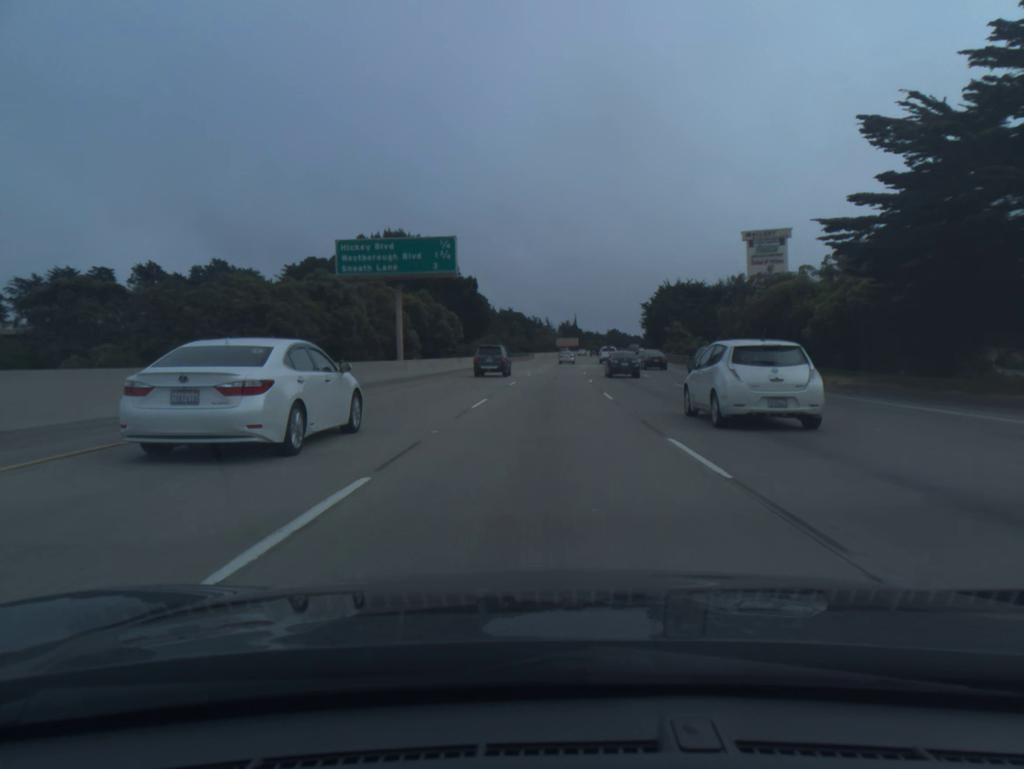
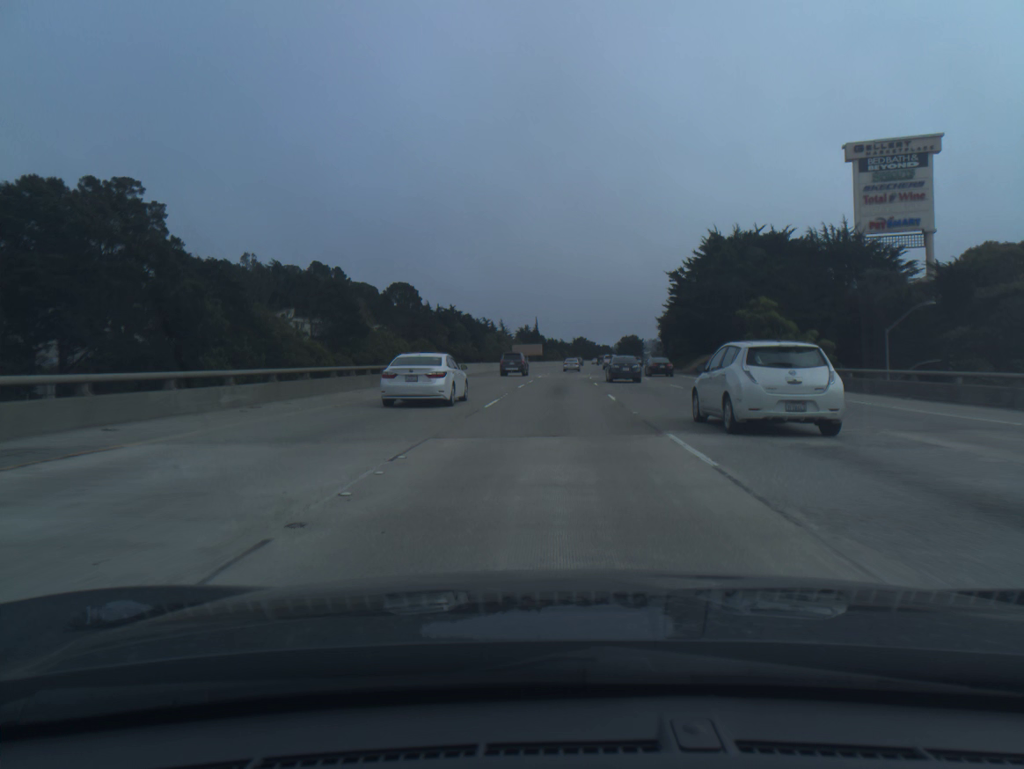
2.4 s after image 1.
(+1.9, +72.0) m; +3°
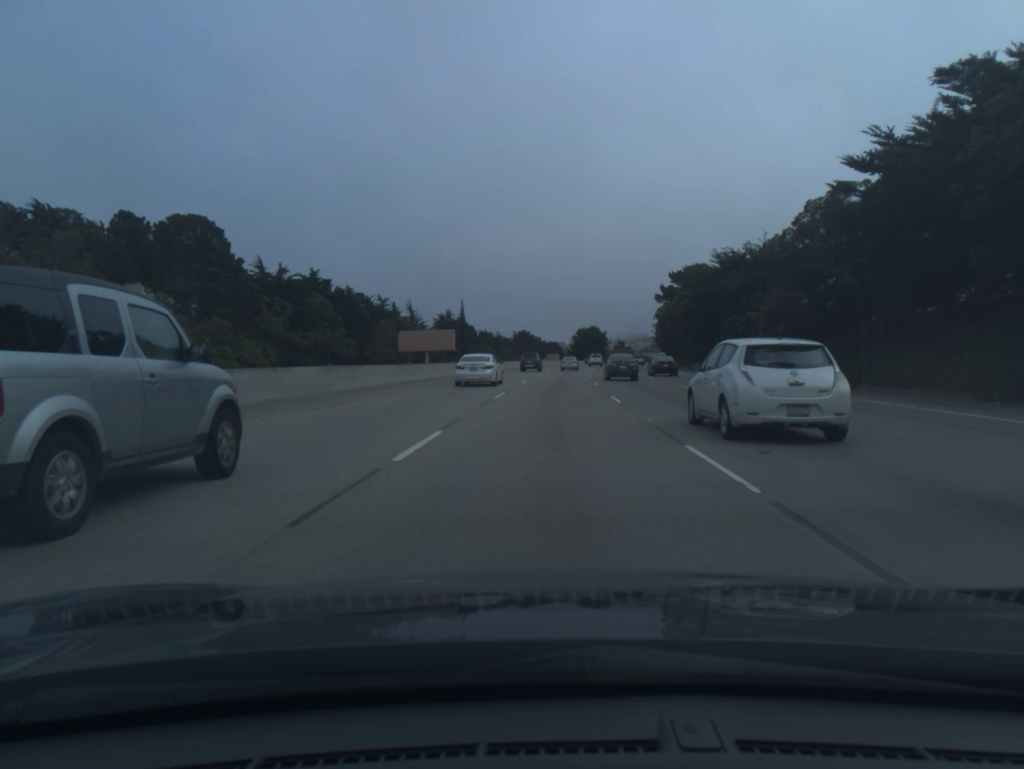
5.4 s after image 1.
(+3.7, +89.9) m; +4°
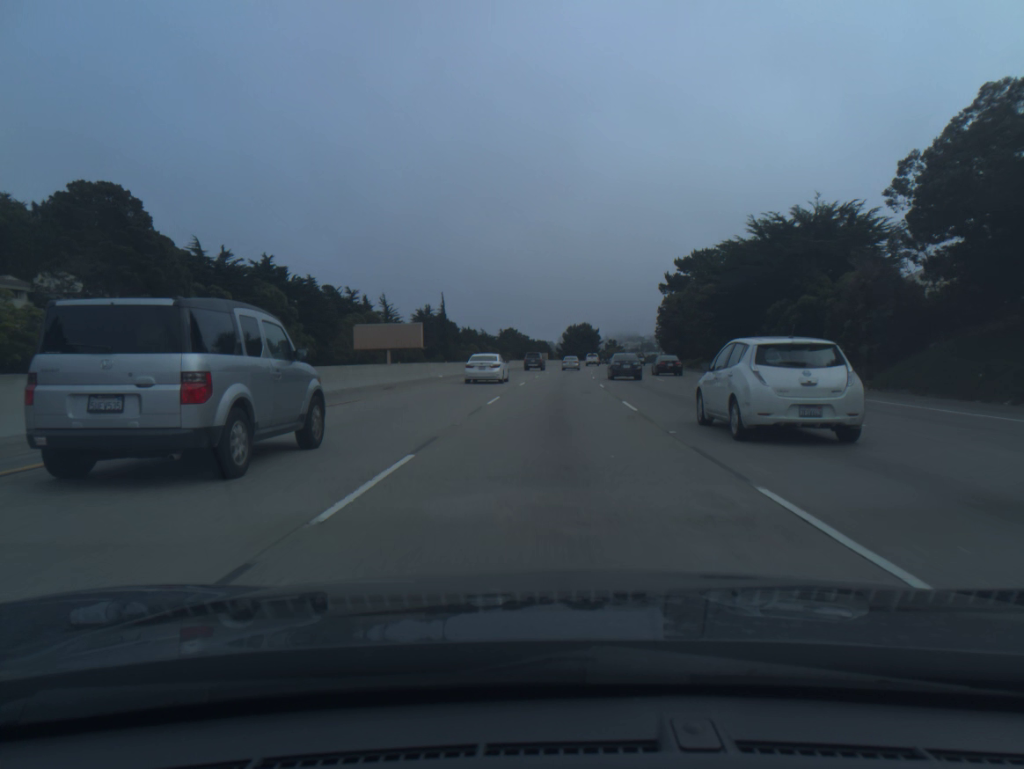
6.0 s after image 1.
(+0.1, +18.1) m; +1°
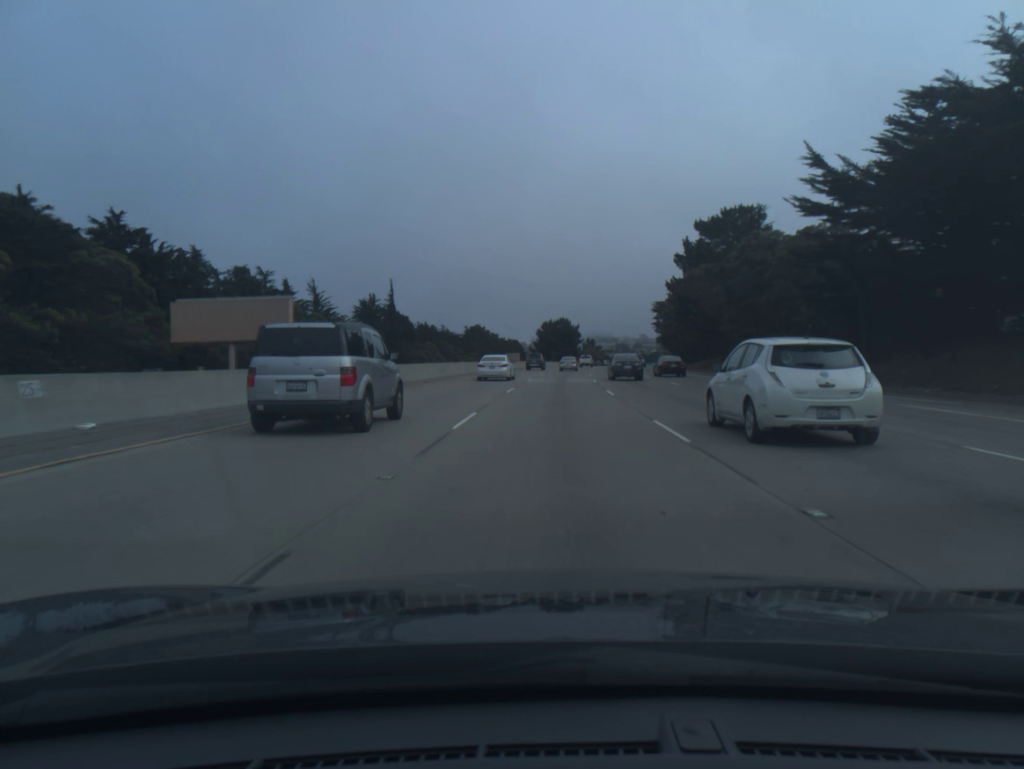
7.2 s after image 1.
(+0.6, +36.2) m; +2°
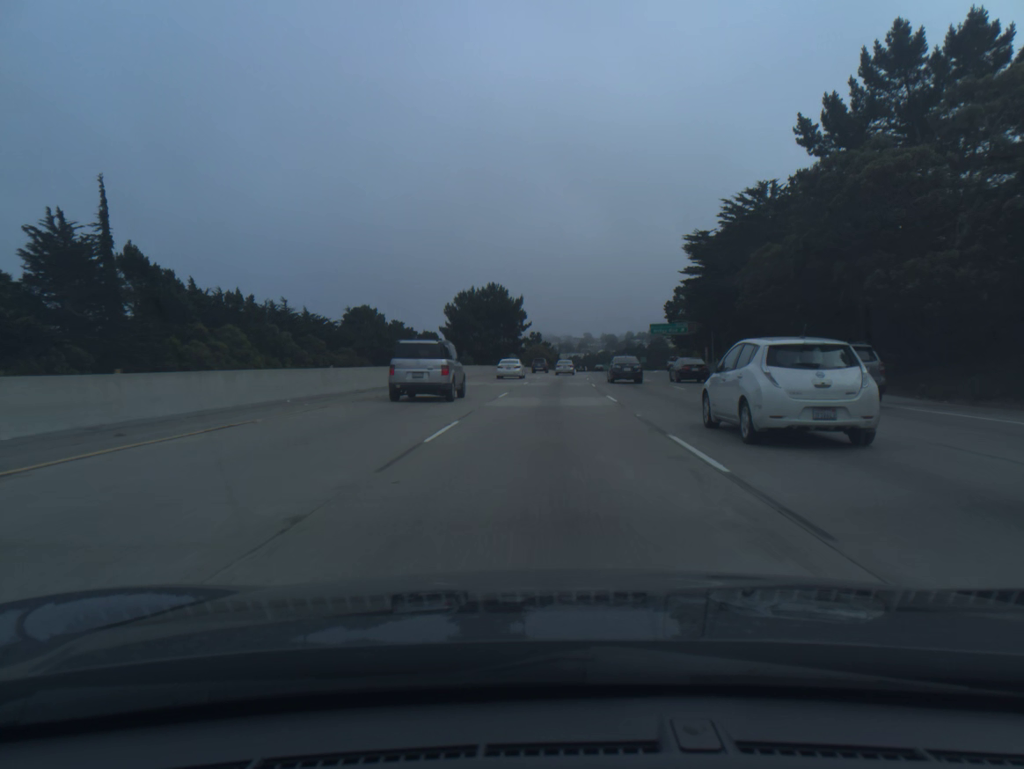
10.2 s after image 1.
(+3.6, +90.5) m; +4°
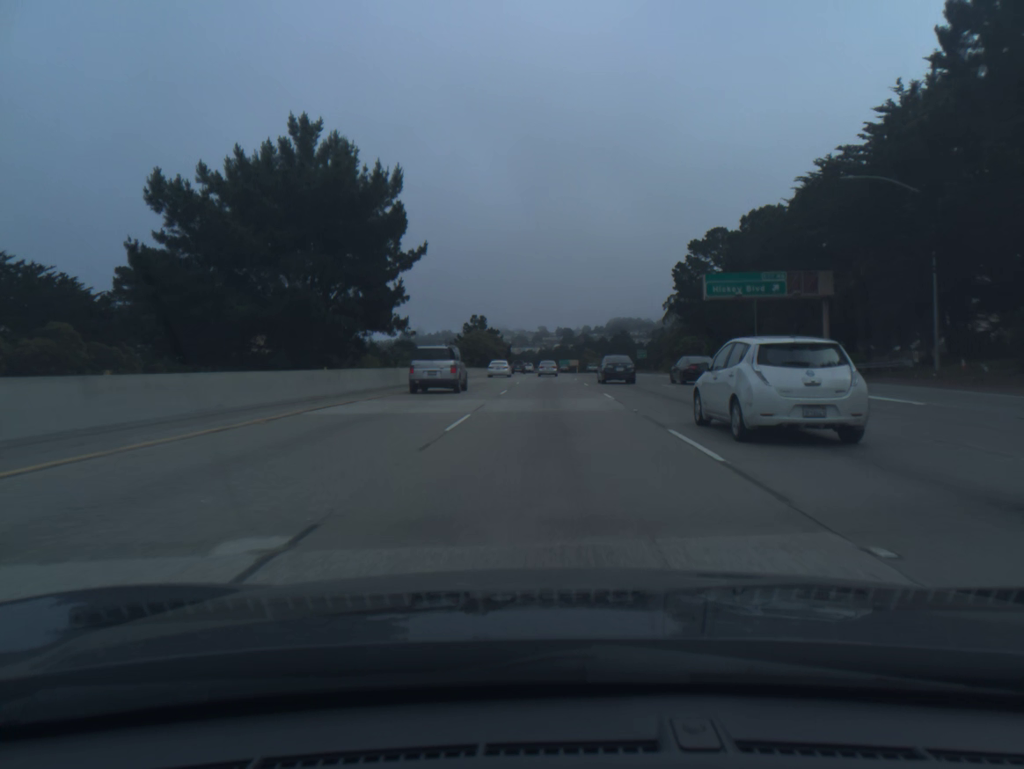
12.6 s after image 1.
(+2.1, +72.6) m; +3°
